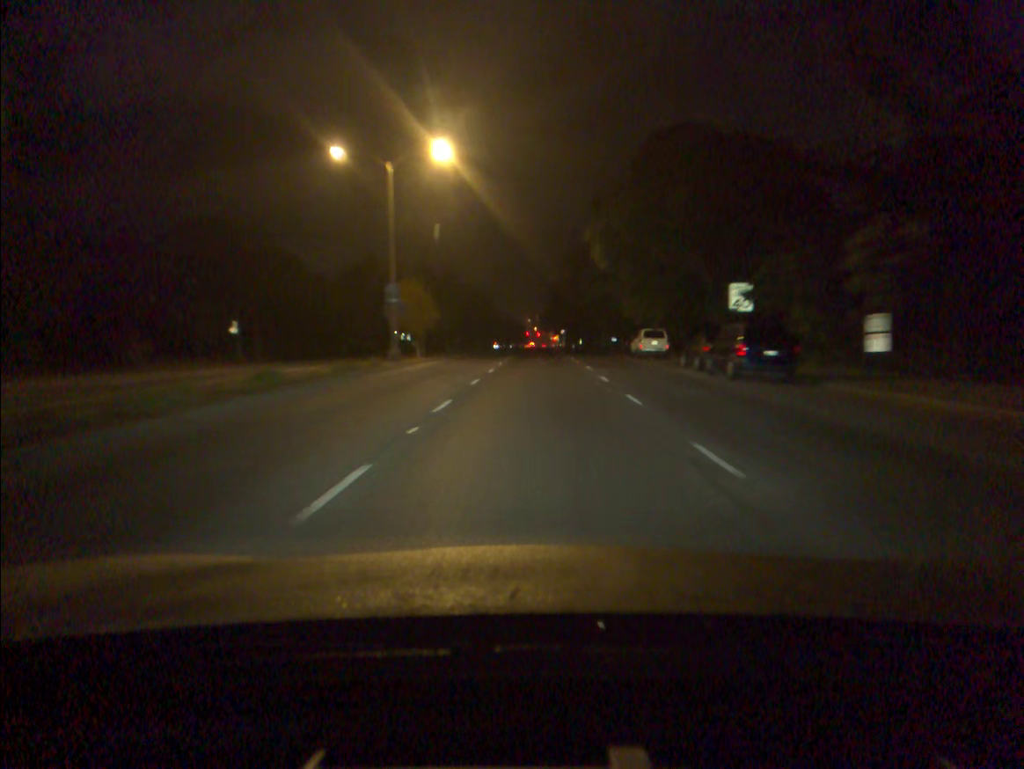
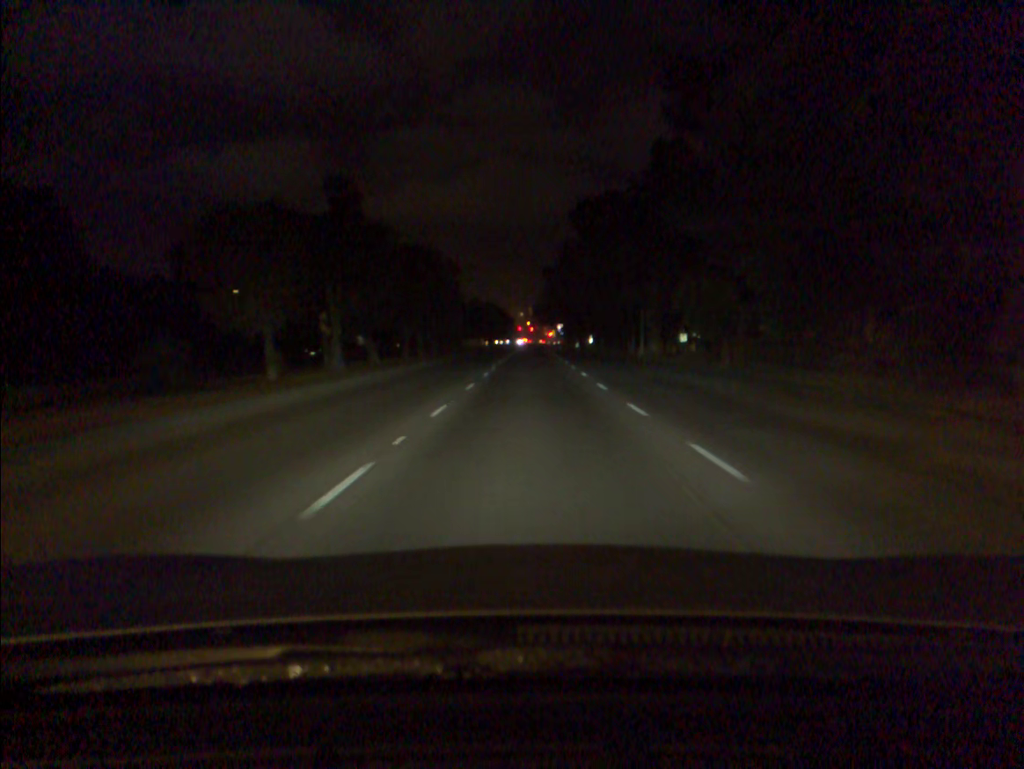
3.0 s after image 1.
(+0.4, +43.9) m; 0°
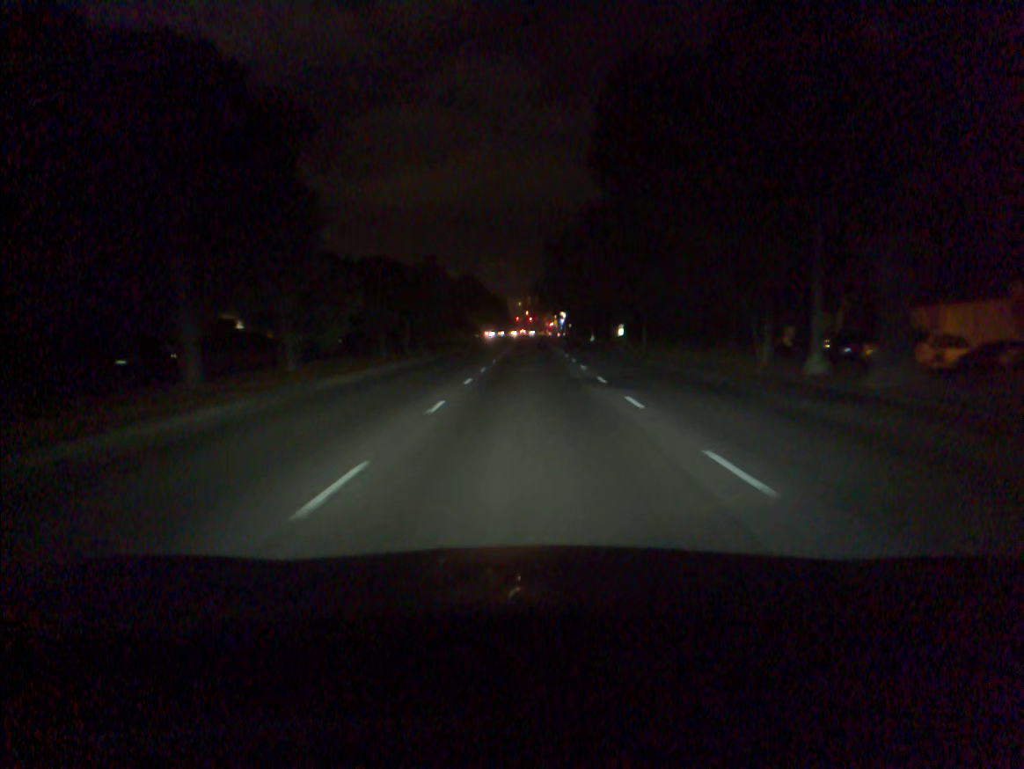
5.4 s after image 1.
(0.0, +36.0) m; 0°
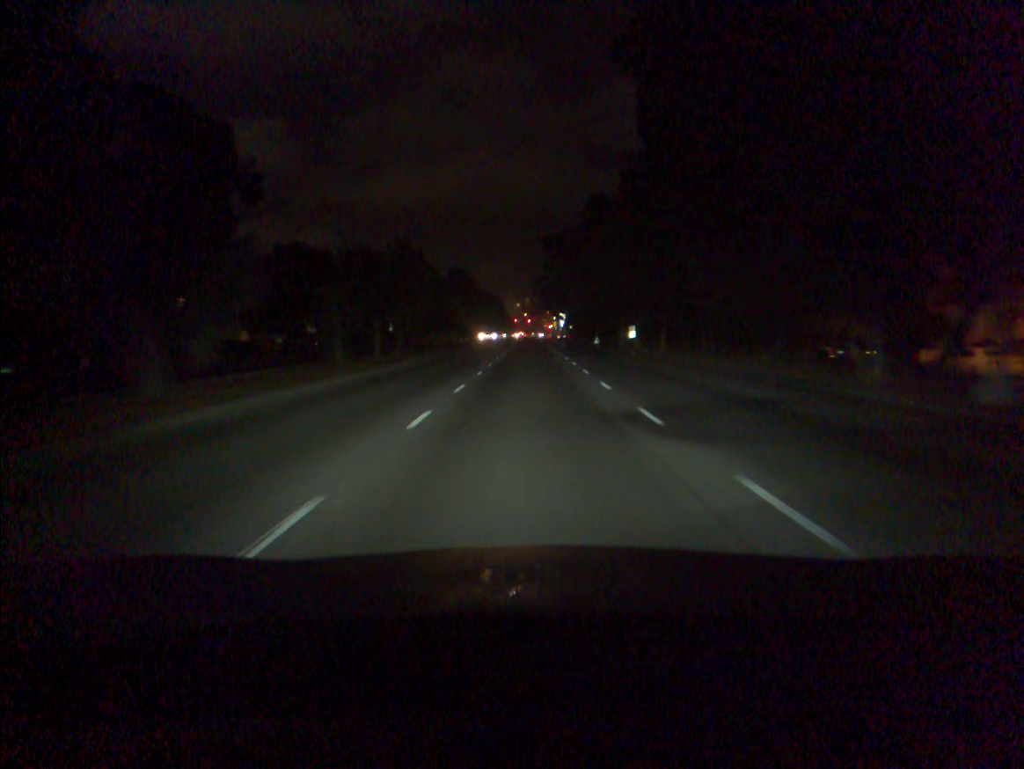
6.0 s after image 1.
(0.0, +9.0) m; 0°
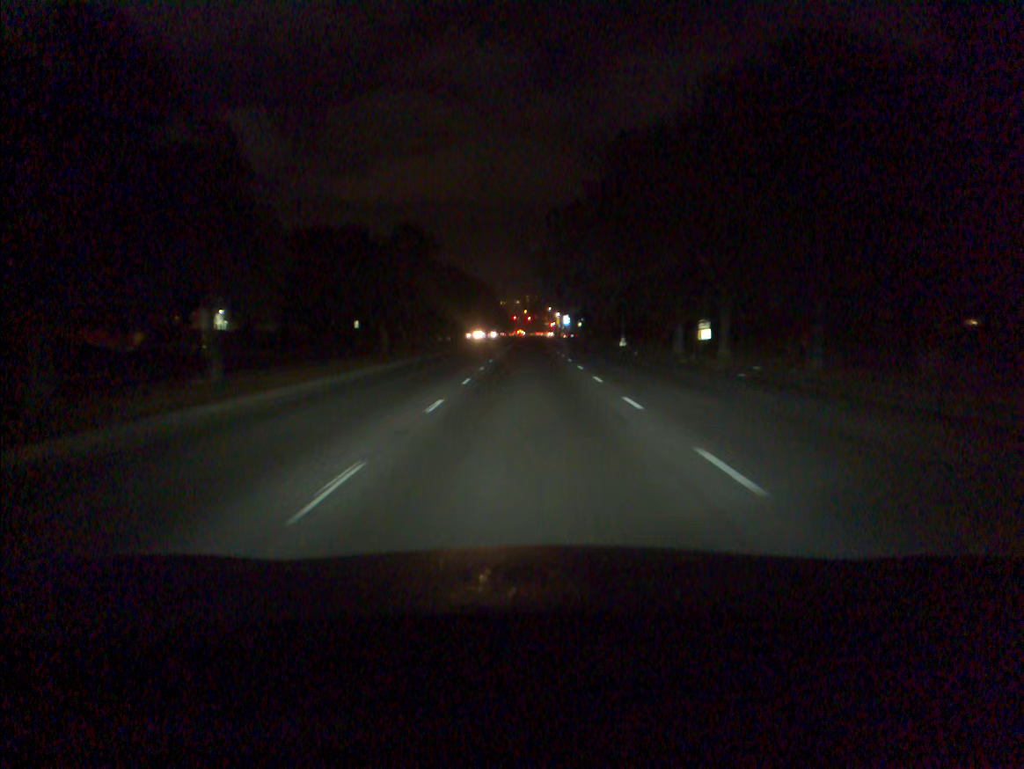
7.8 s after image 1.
(0.0, +27.0) m; 0°
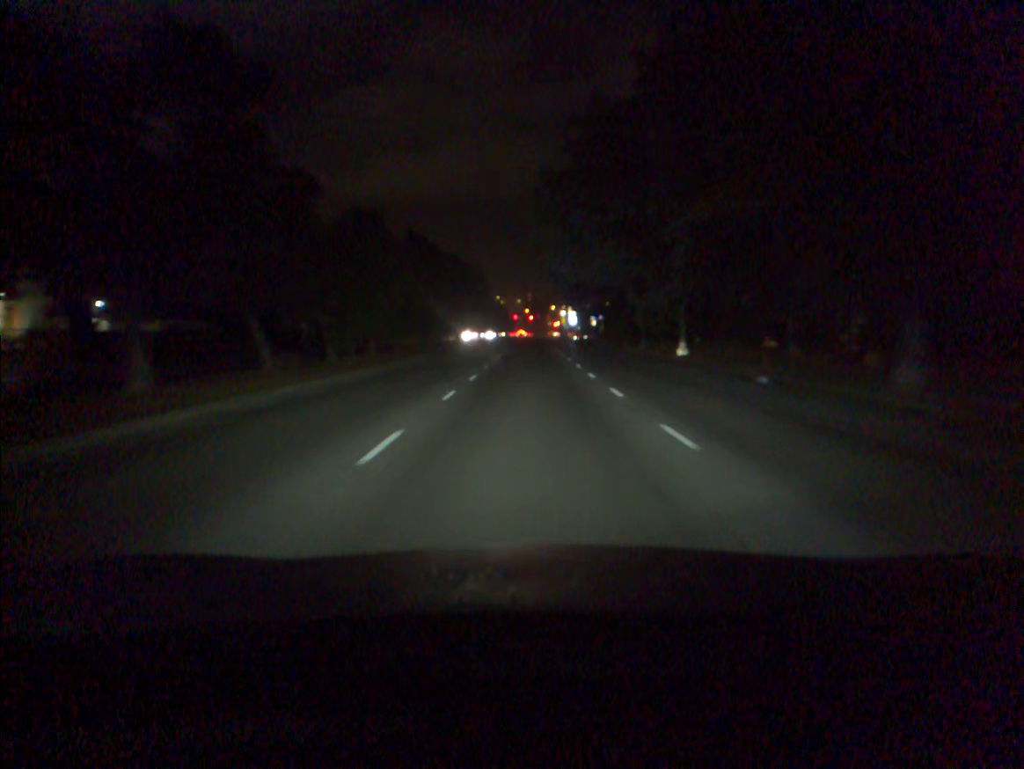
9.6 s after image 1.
(-0.1, +26.8) m; 0°
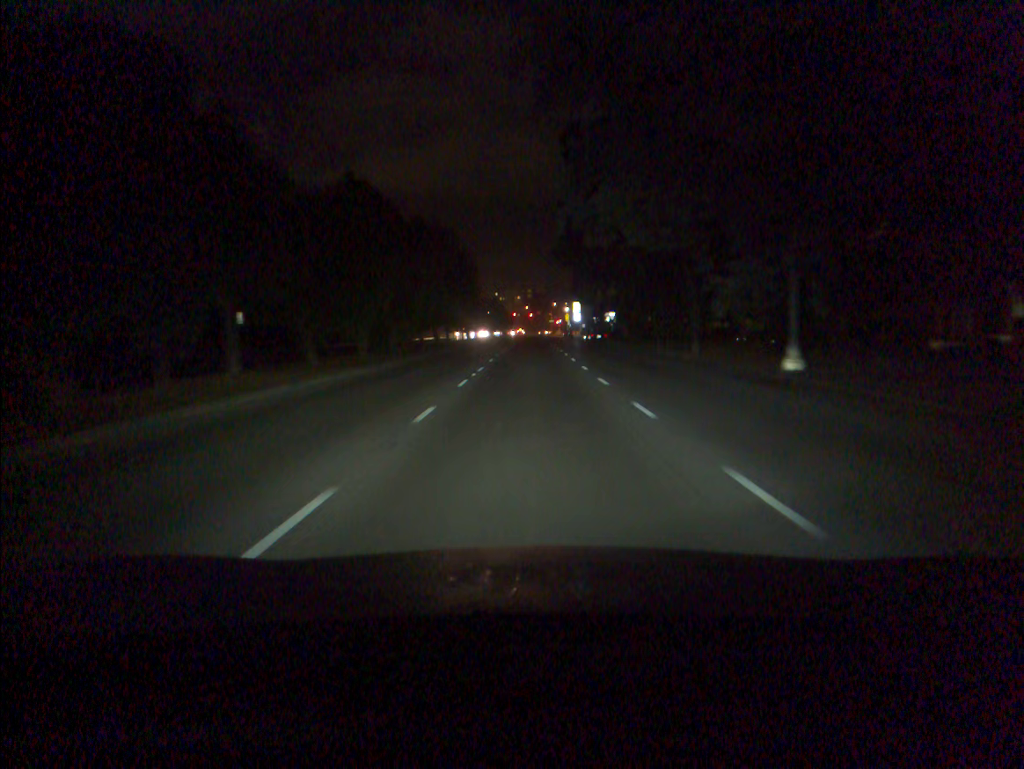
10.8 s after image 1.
(0.0, +17.8) m; 0°
